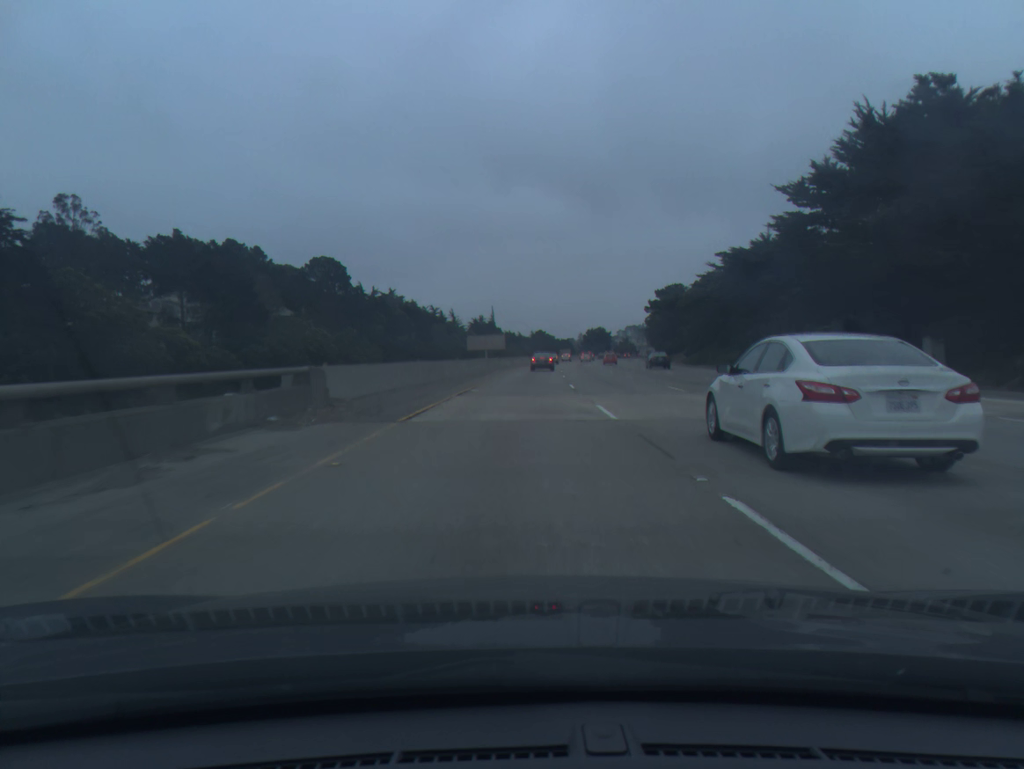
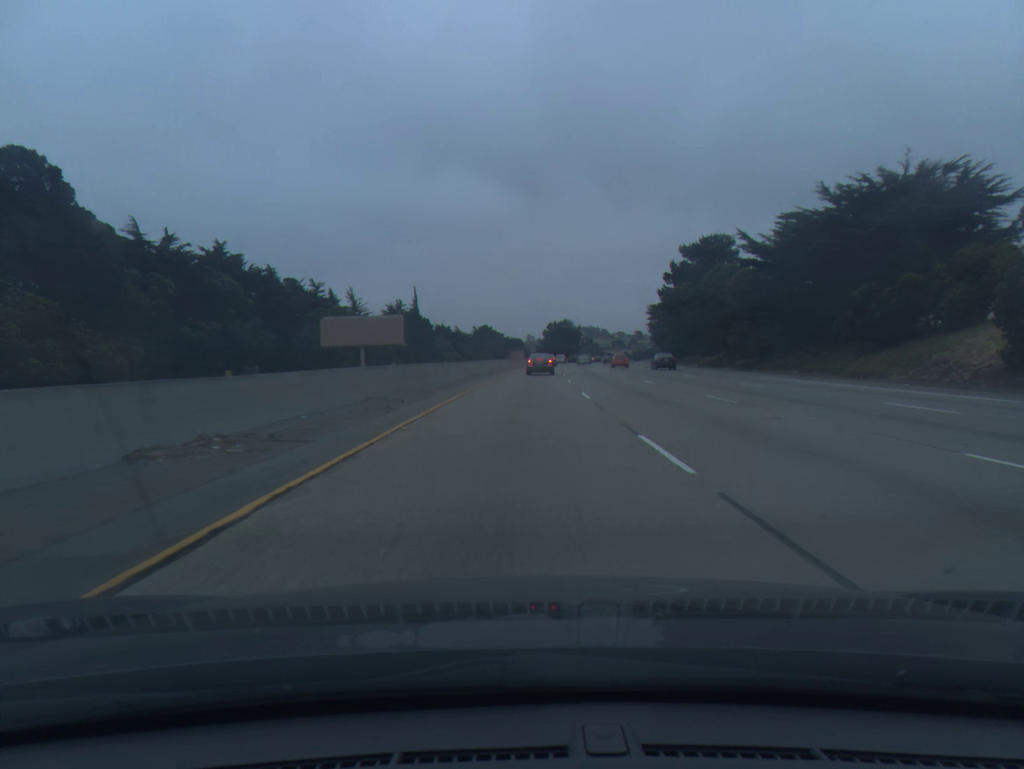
(+2.6, +80.5) m; +4°
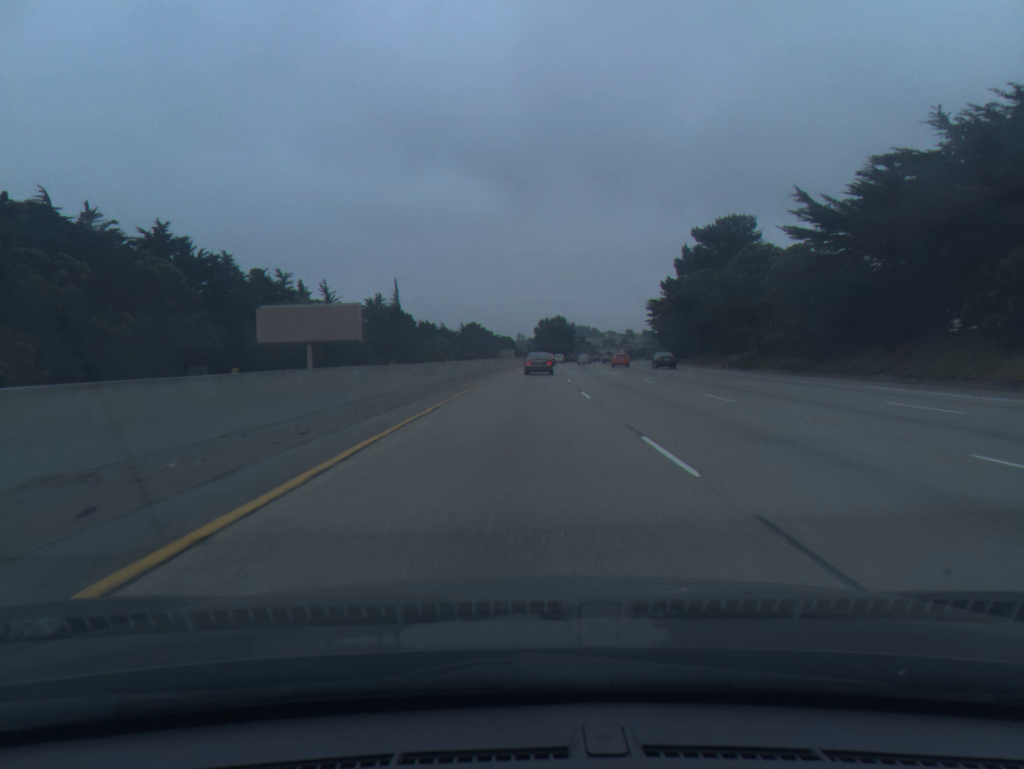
(+0.1, +14.8) m; +1°
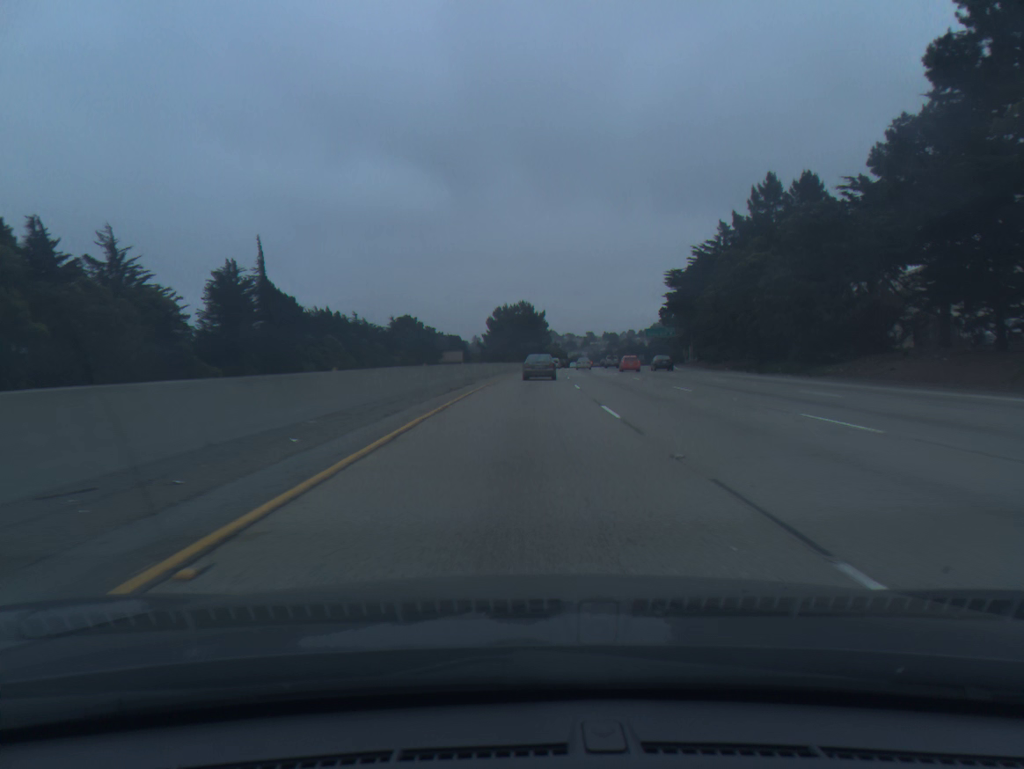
(+1.9, +66.8) m; +3°
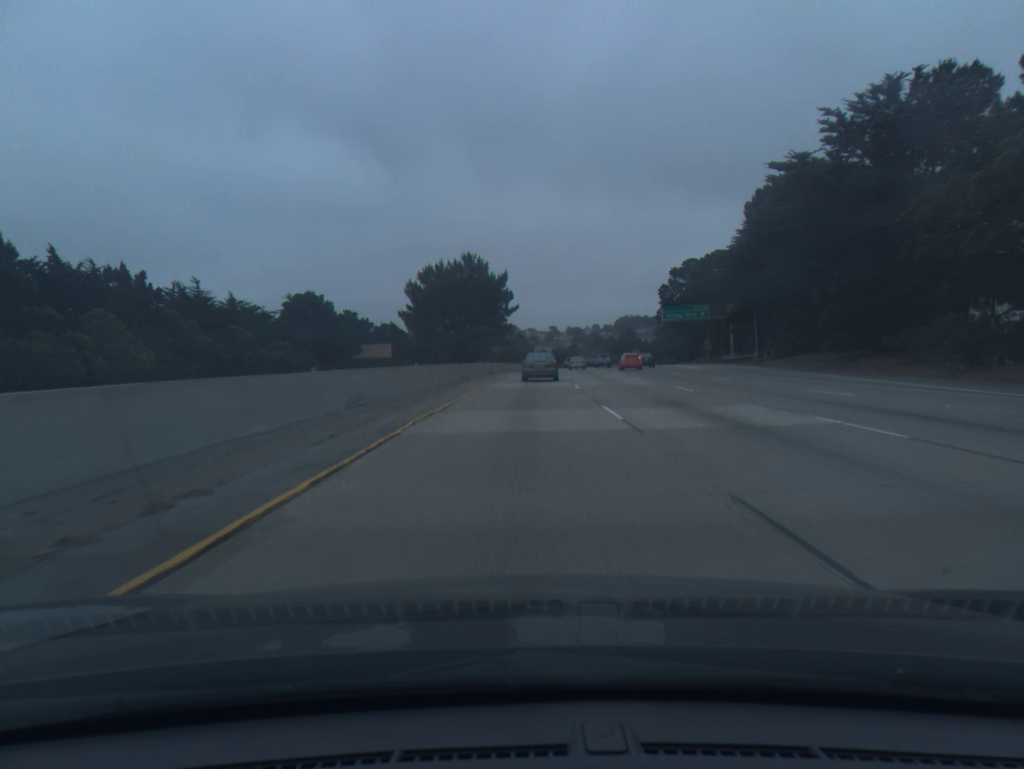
(+1.6, +59.9) m; +3°
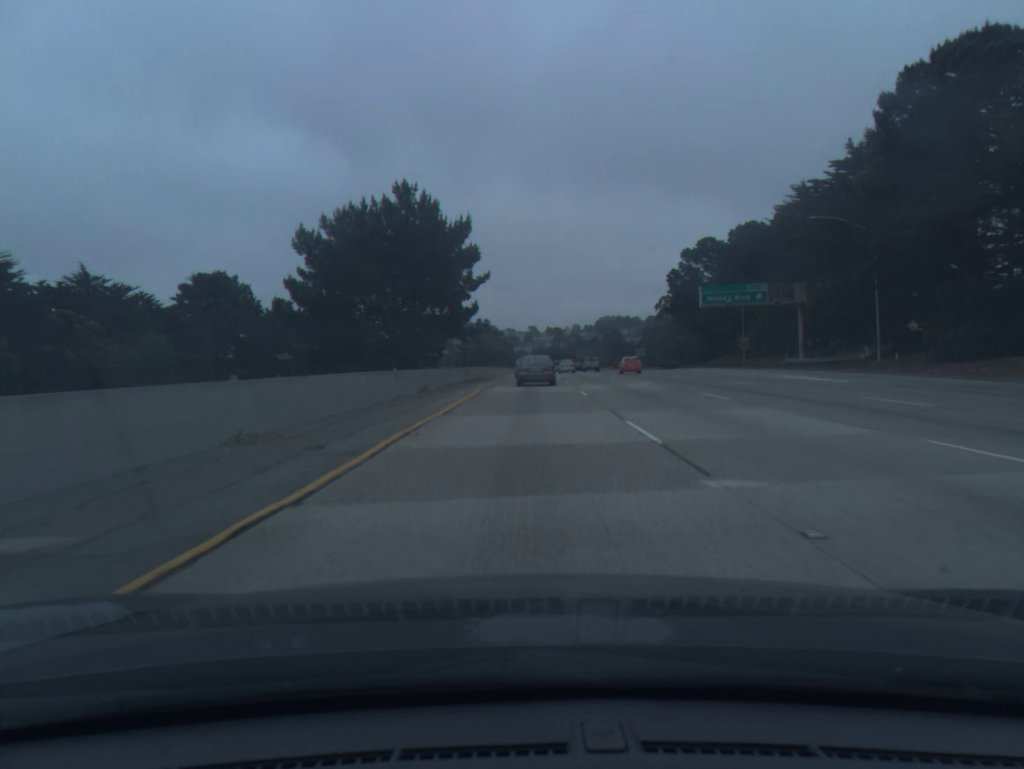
(+0.4, +33.8) m; +2°
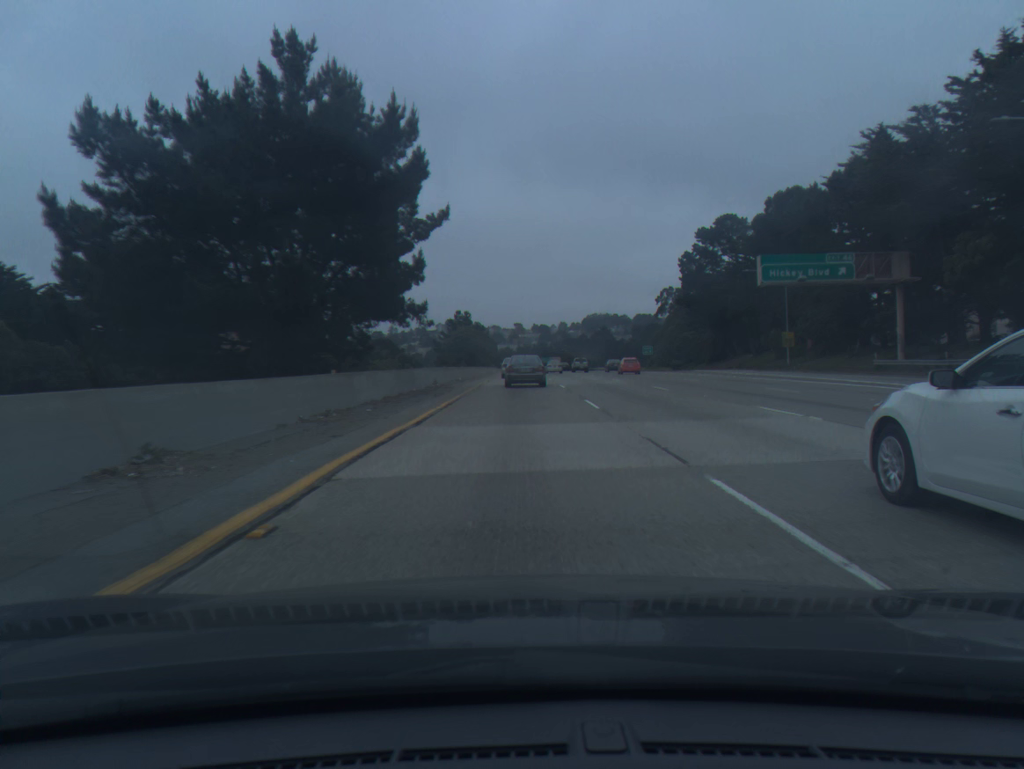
(+0.2, +21.7) m; +1°
